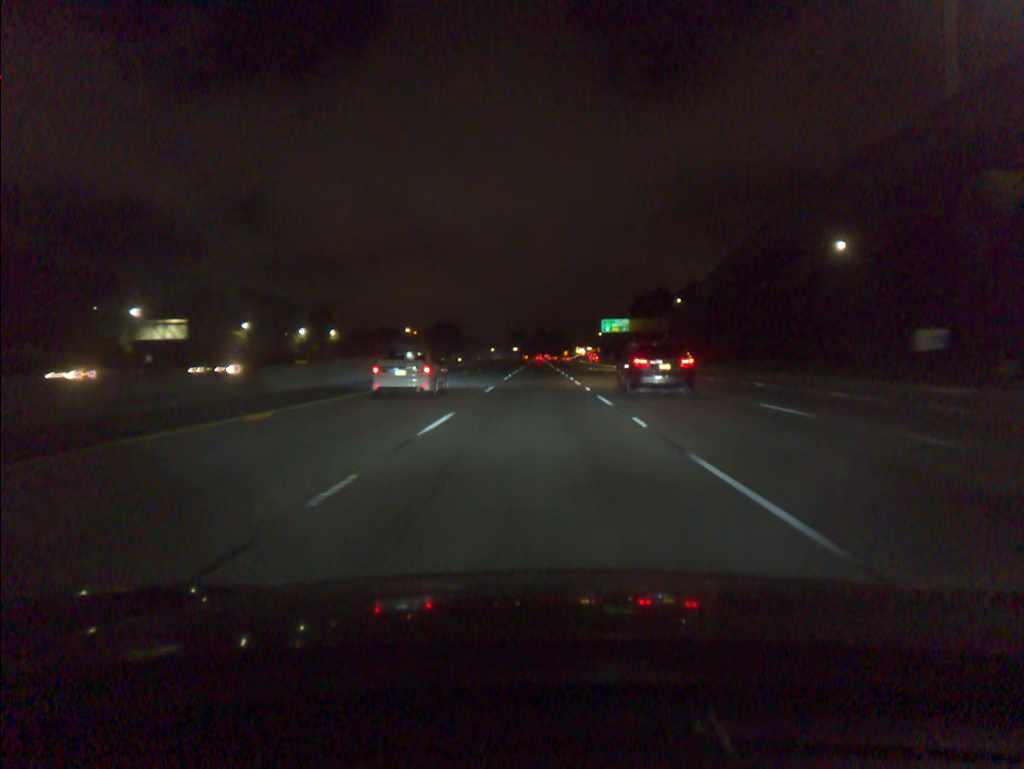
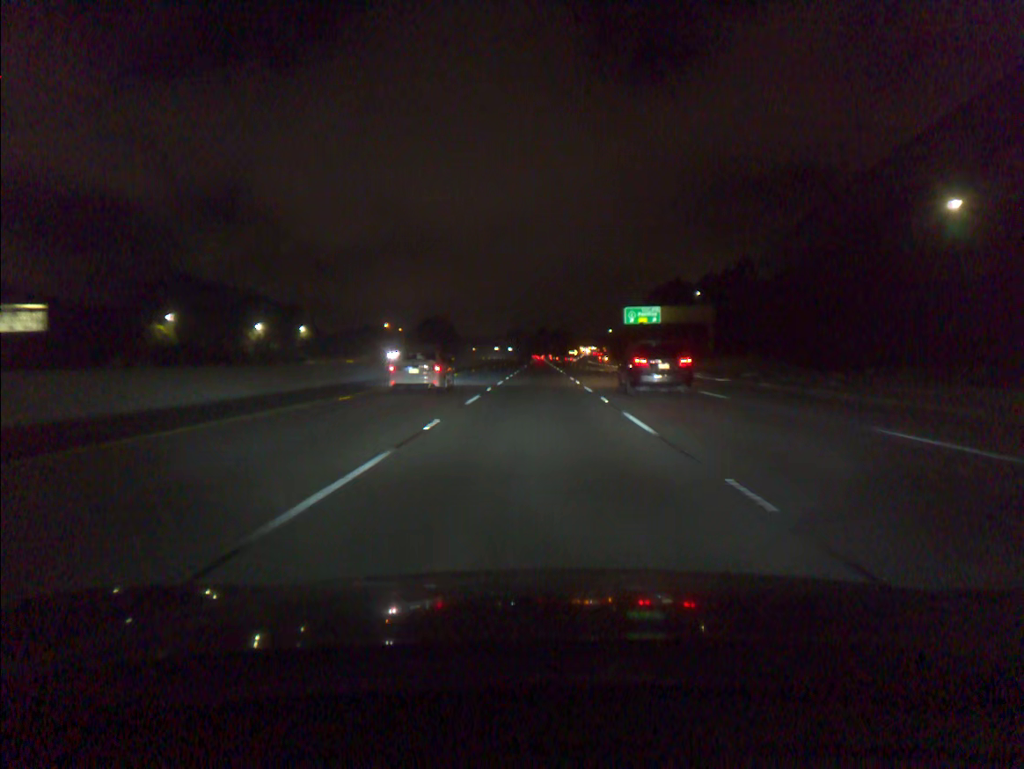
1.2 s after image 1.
(0.0, +36.5) m; 0°
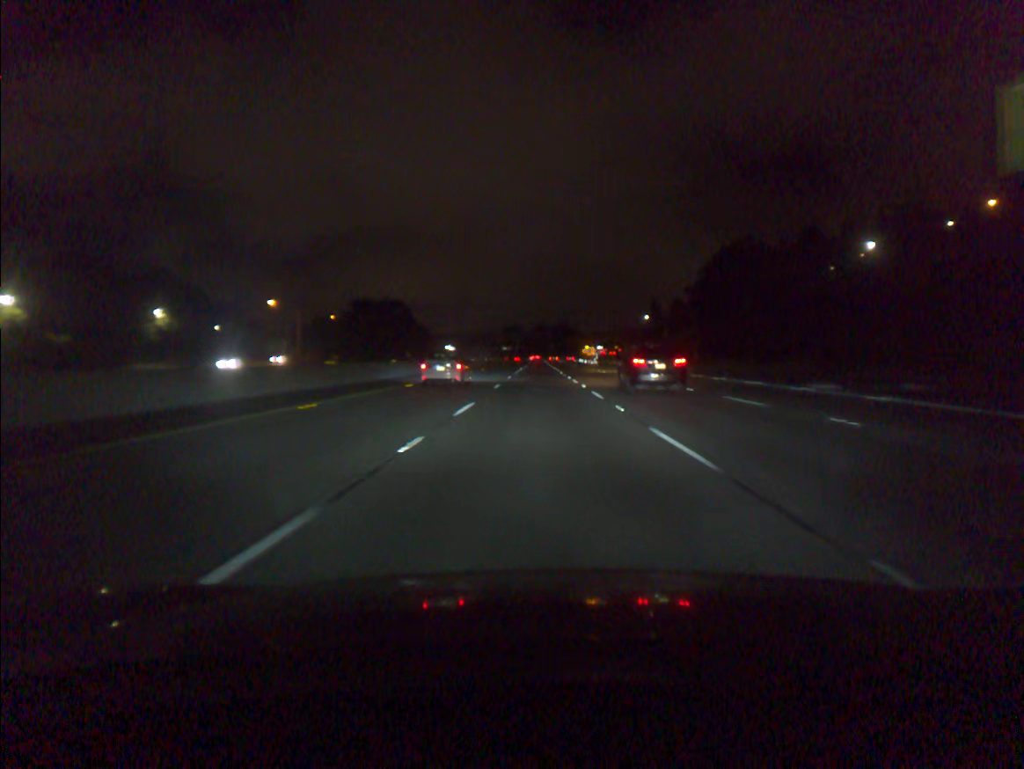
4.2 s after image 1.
(0.0, +91.4) m; 0°
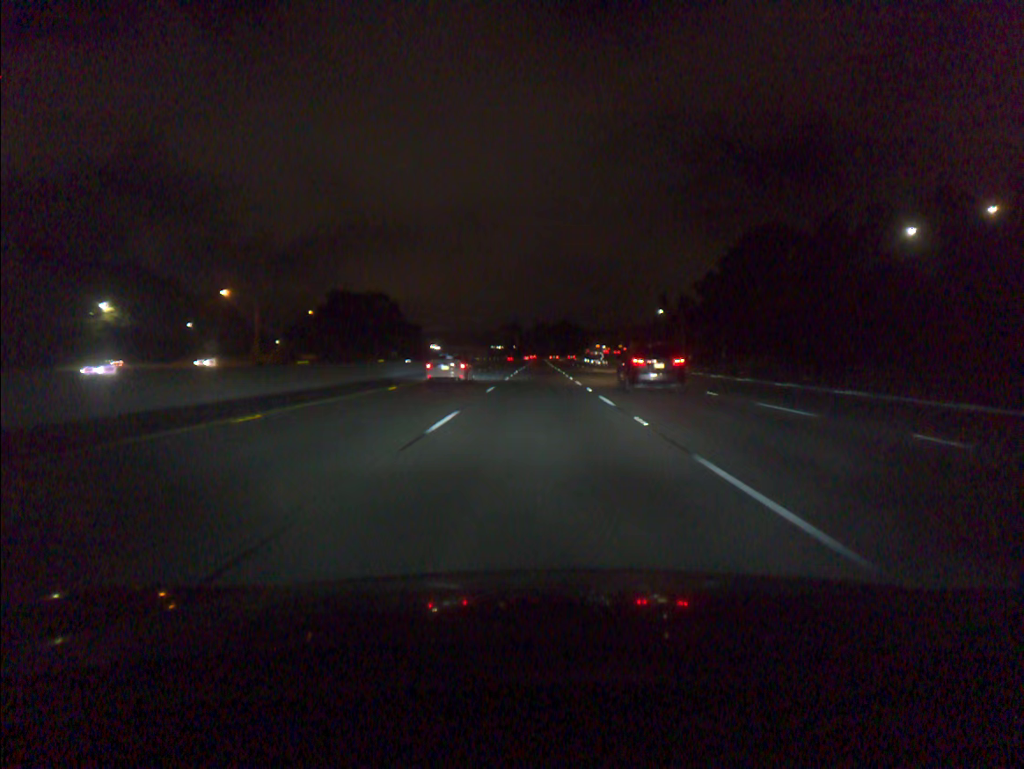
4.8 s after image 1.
(0.0, +18.3) m; 0°
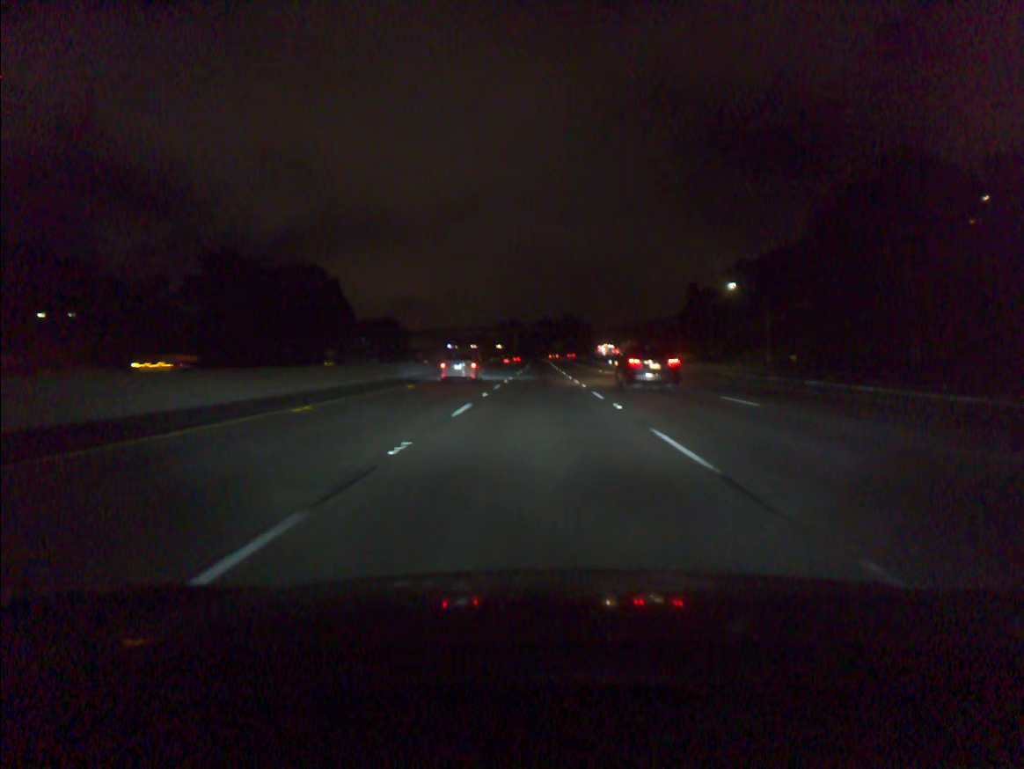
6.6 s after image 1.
(0.0, +54.8) m; 0°
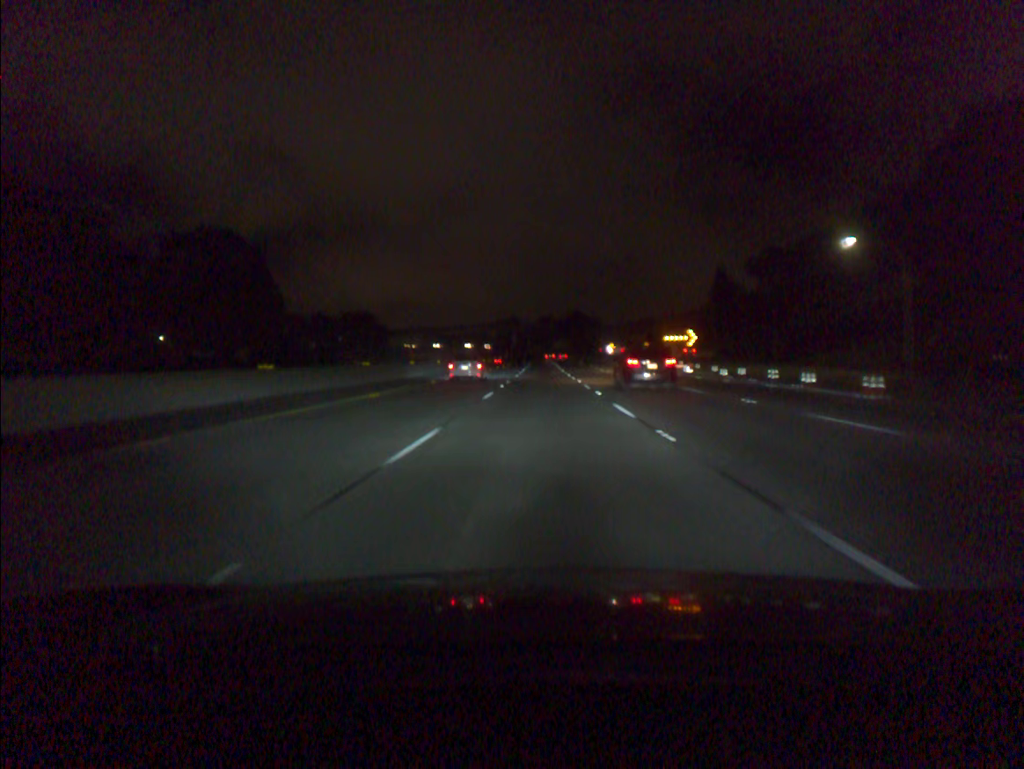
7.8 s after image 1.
(0.0, +36.5) m; 0°
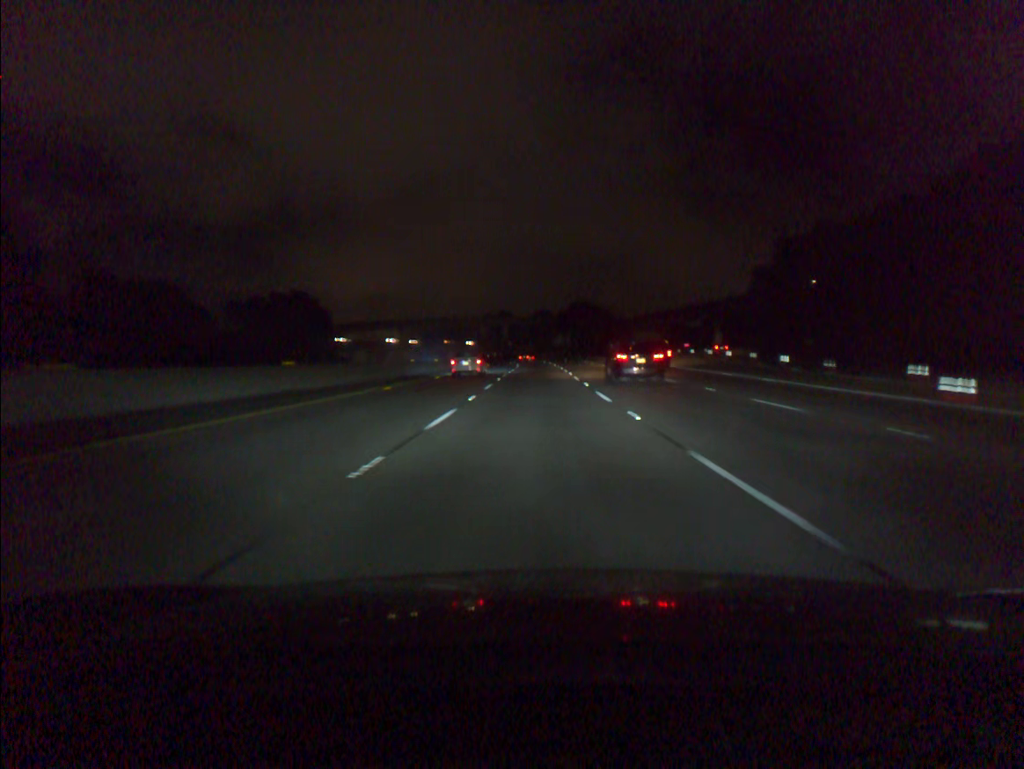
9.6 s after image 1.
(+0.1, +54.7) m; 0°
